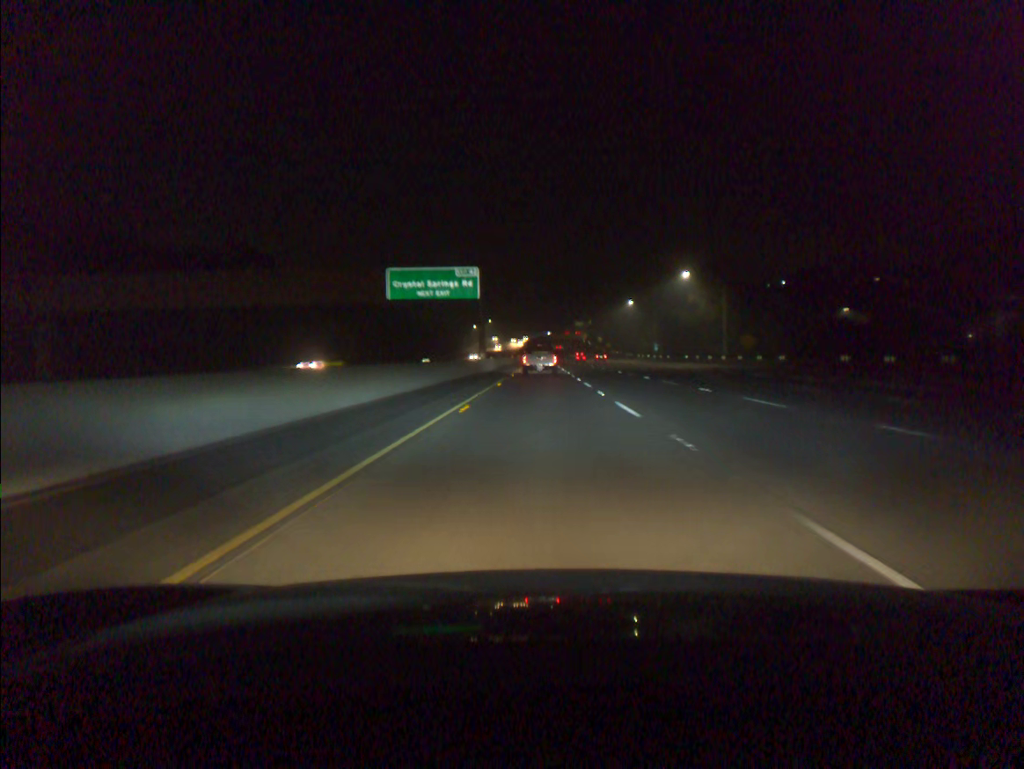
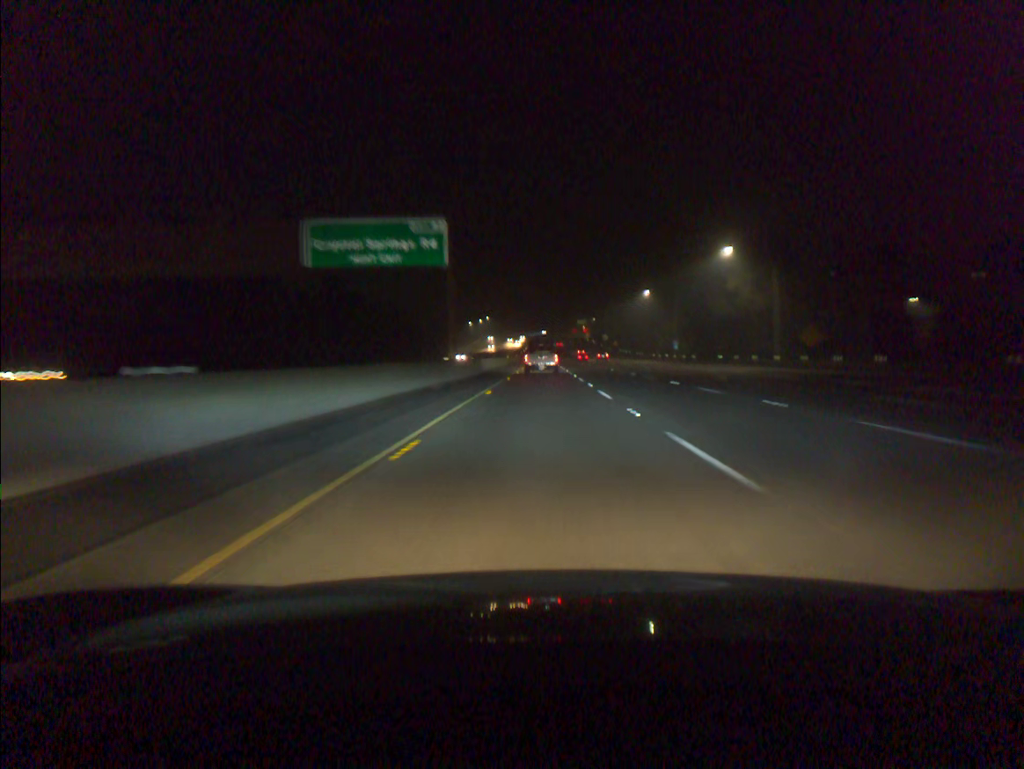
(0.0, +22.2) m; 0°
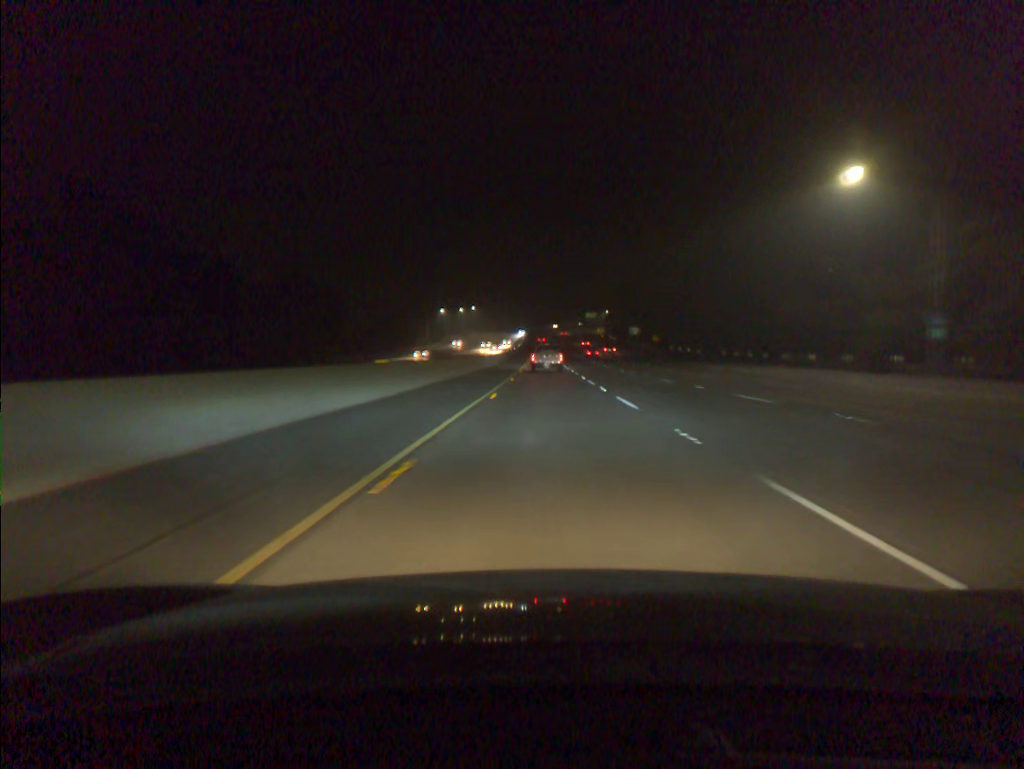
(-0.1, +89.6) m; 0°
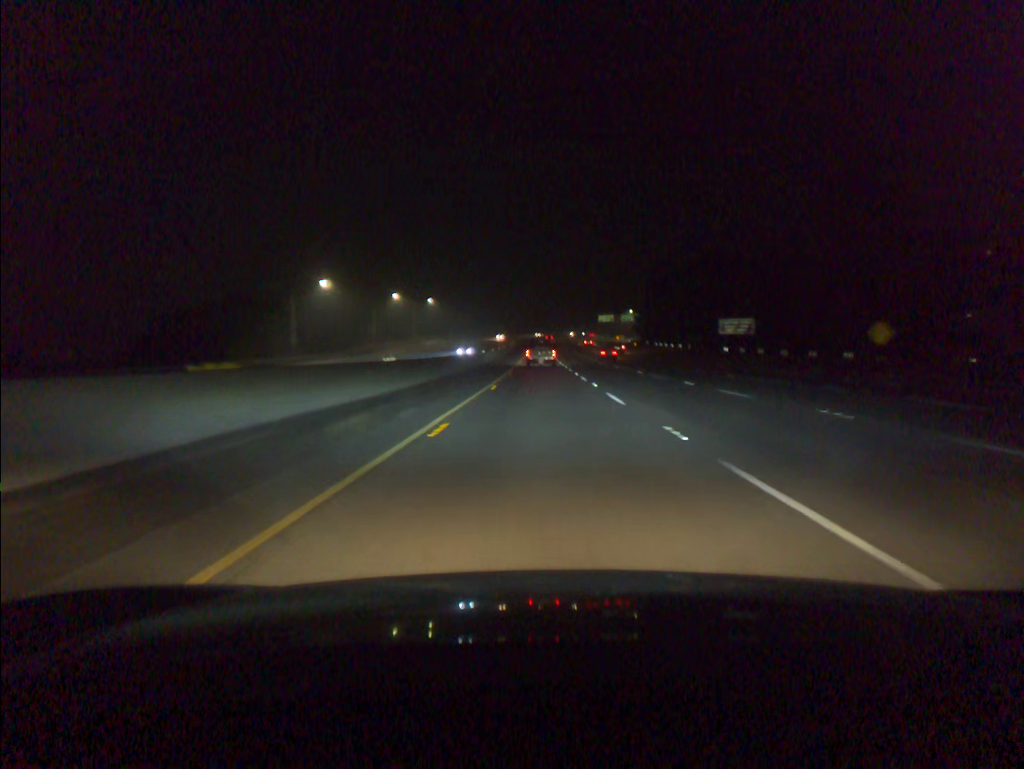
(+0.3, +112.8) m; 0°
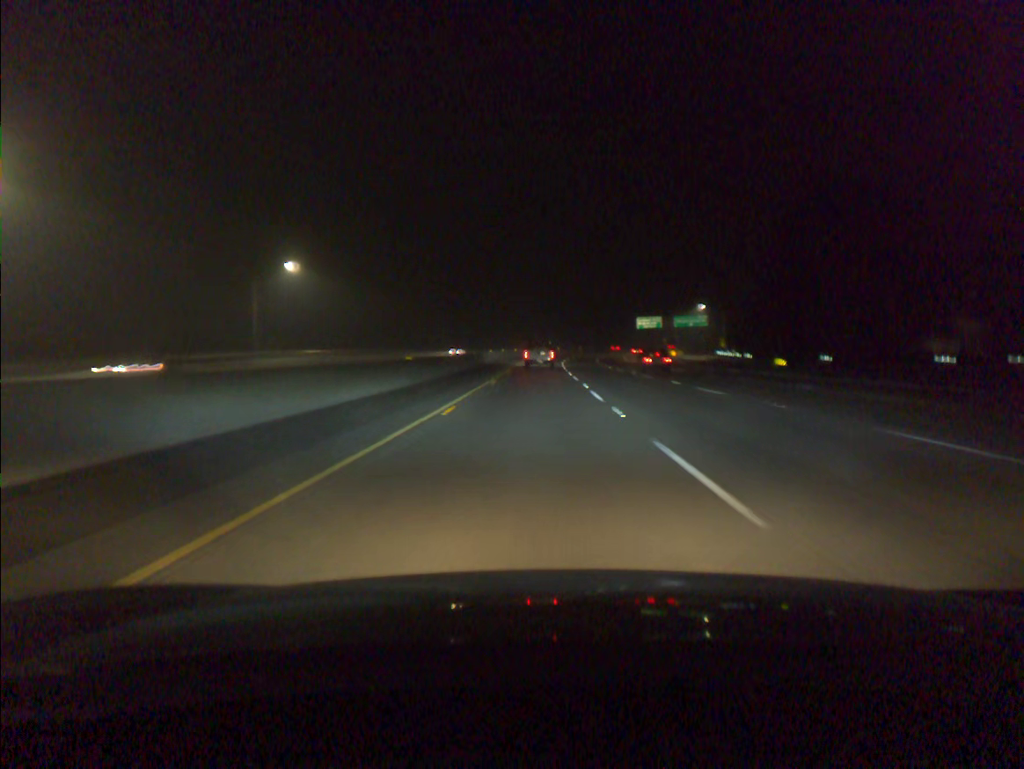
(+0.2, +112.2) m; 0°
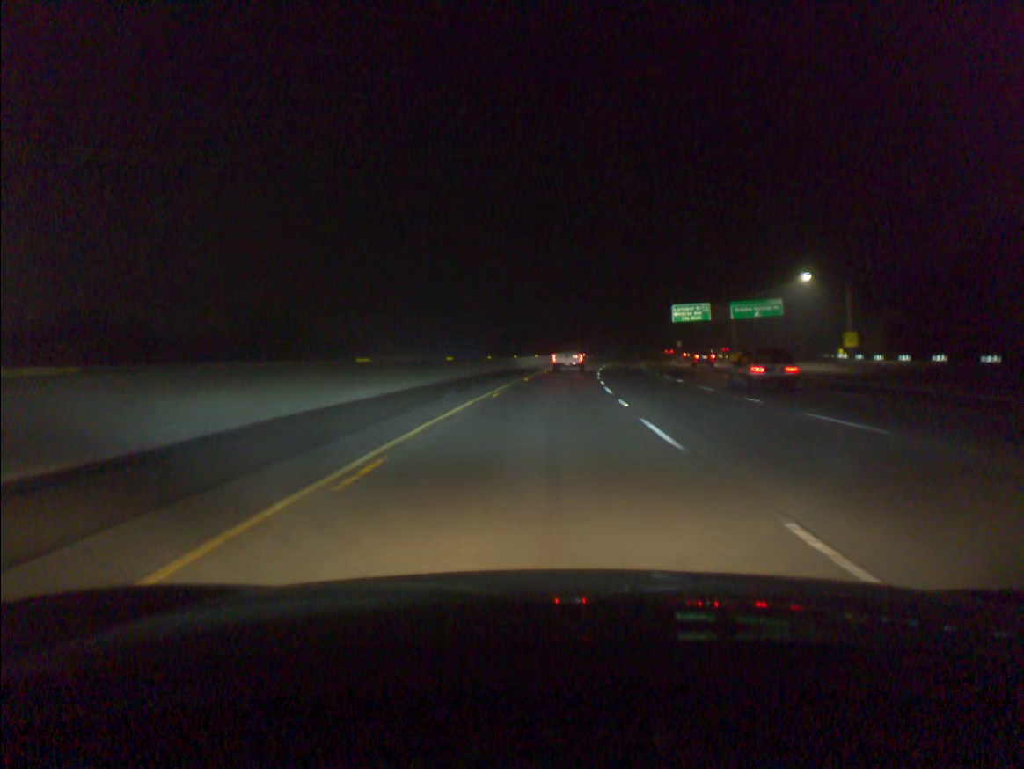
(+0.2, +66.7) m; +1°
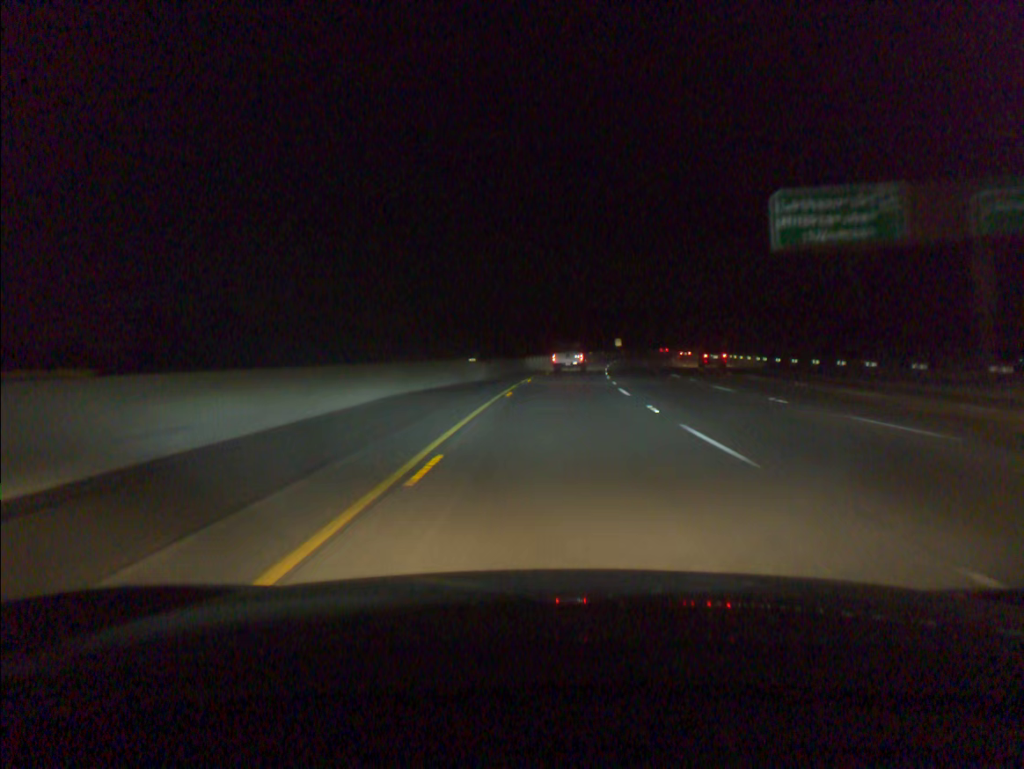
(+5.2, +86.8) m; +7°
